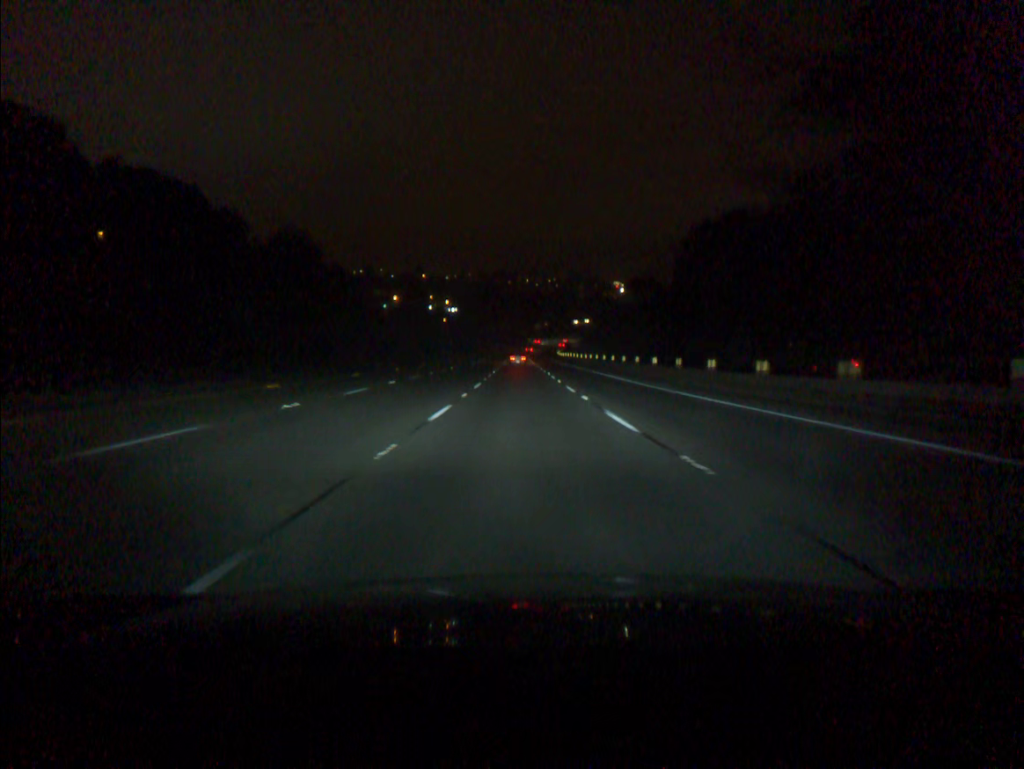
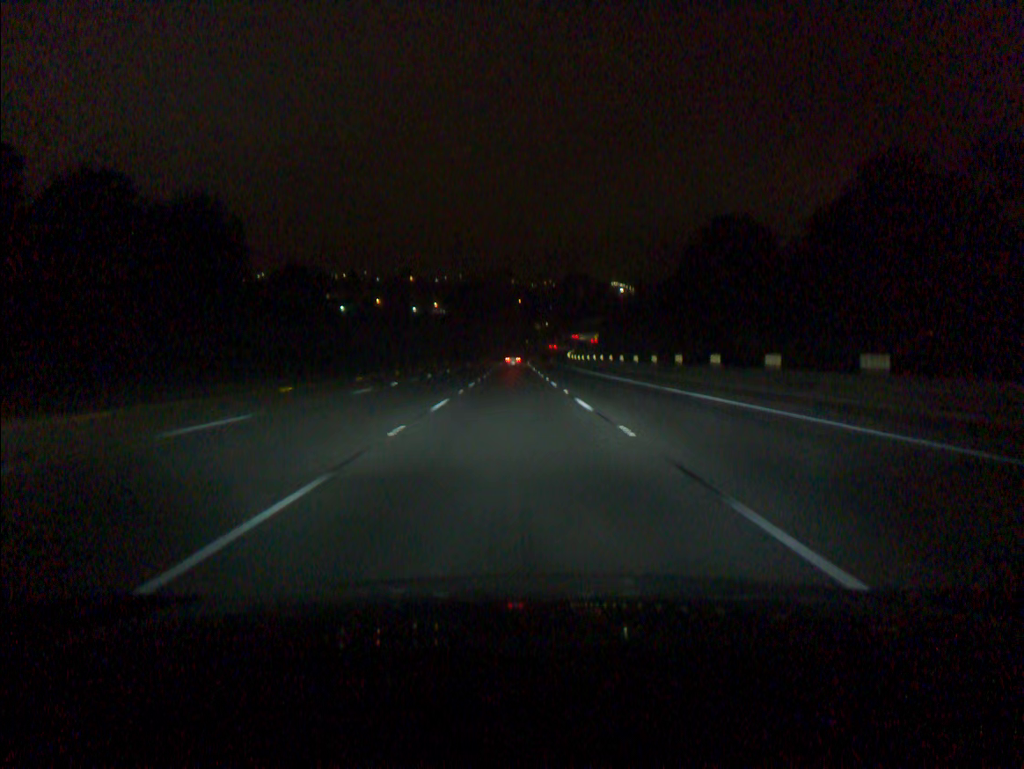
(+0.2, +55.2) m; 0°
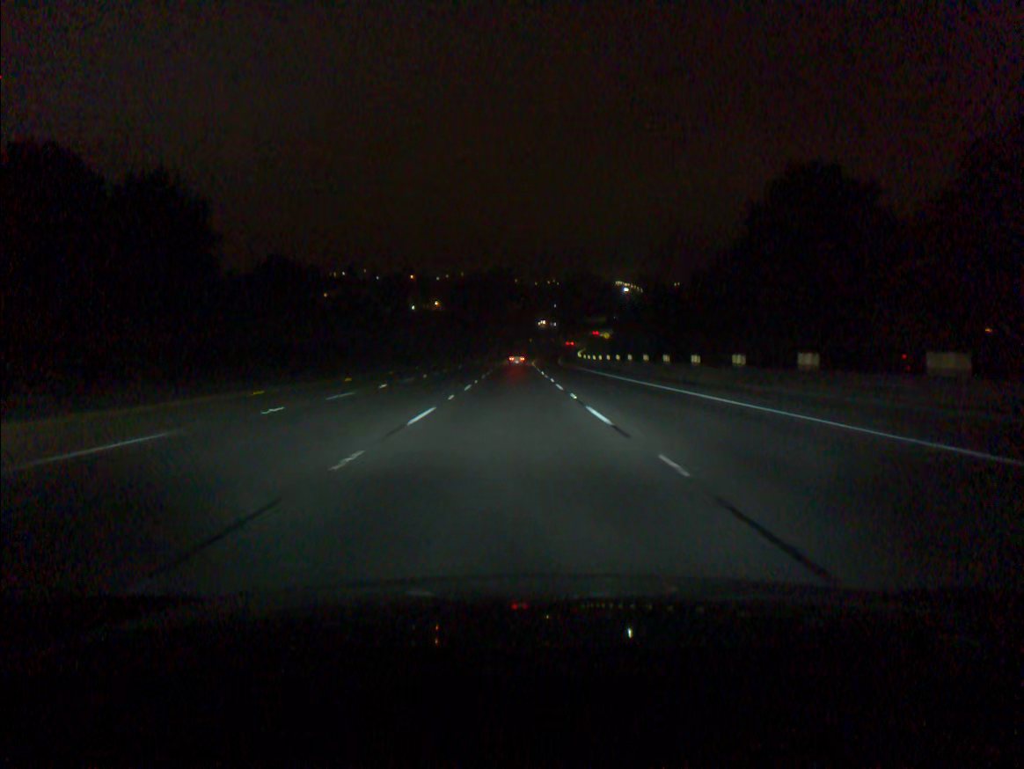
(0.0, +18.4) m; 0°
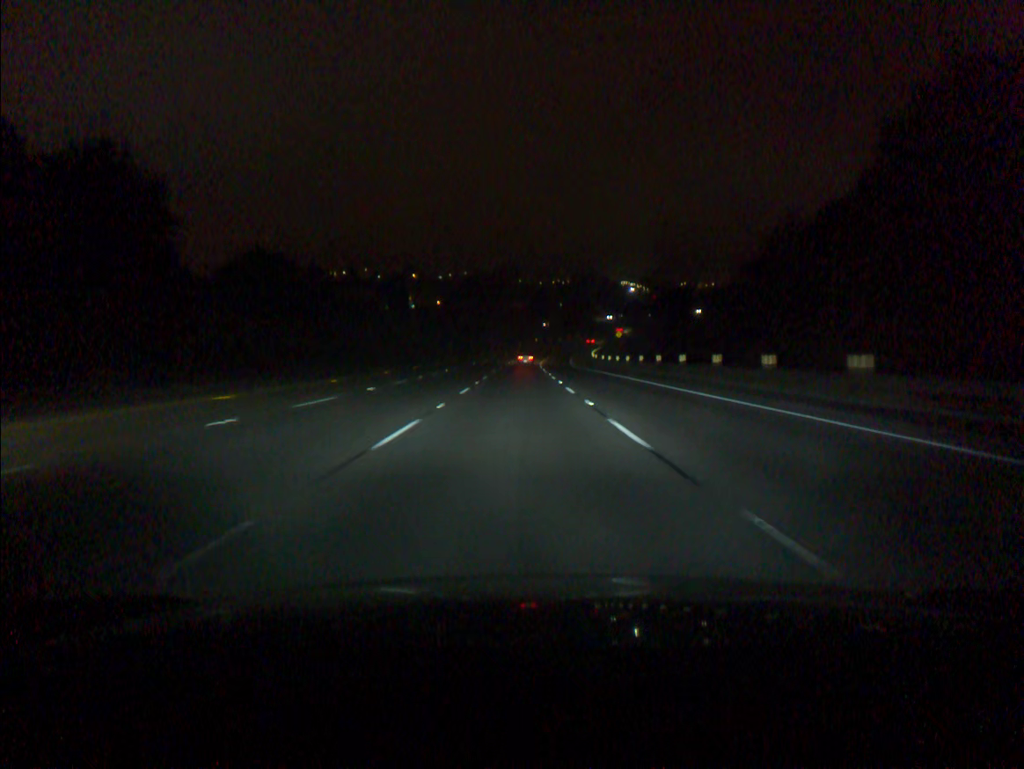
(0.0, +18.3) m; 0°
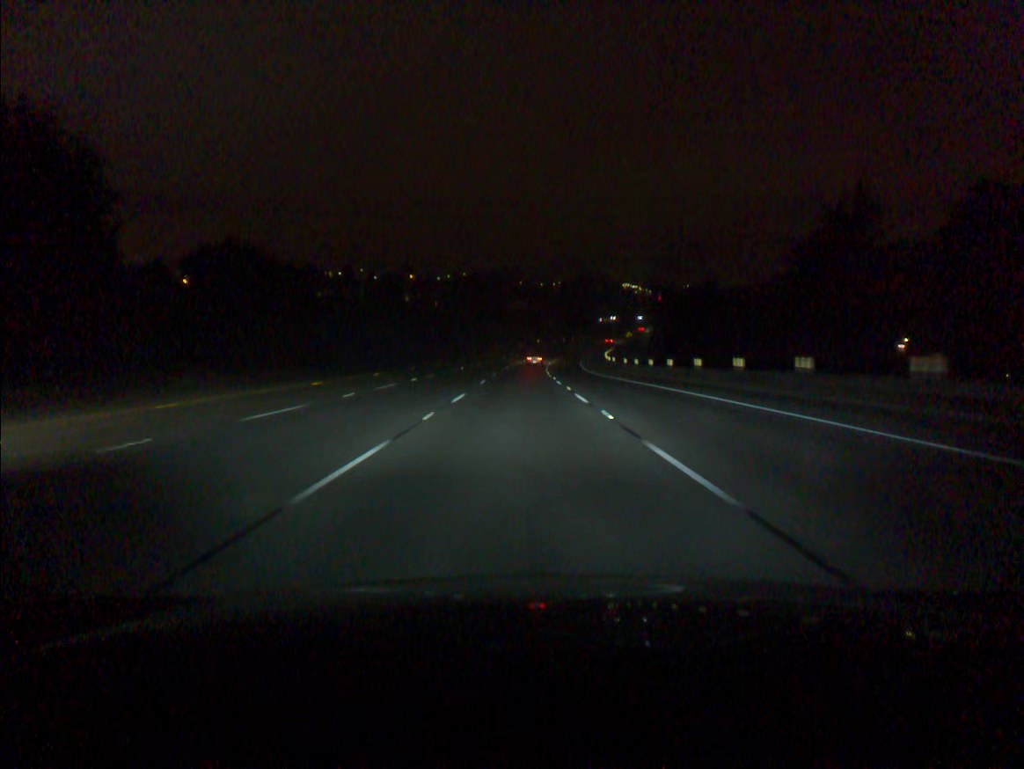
(0.0, +18.3) m; 0°
